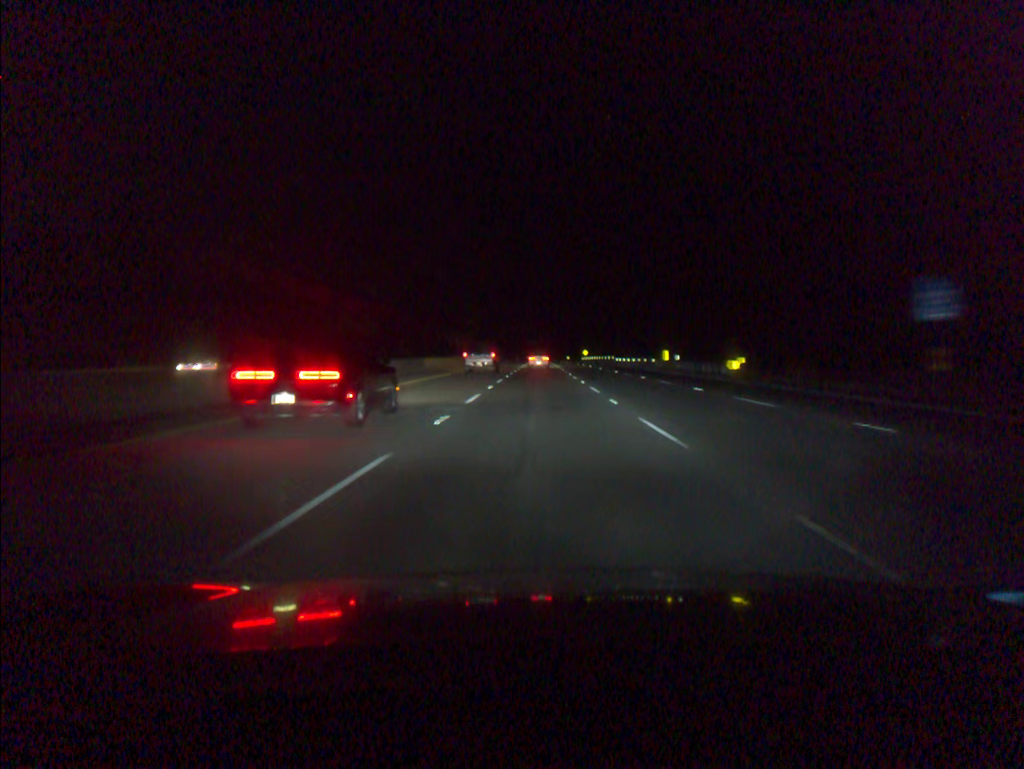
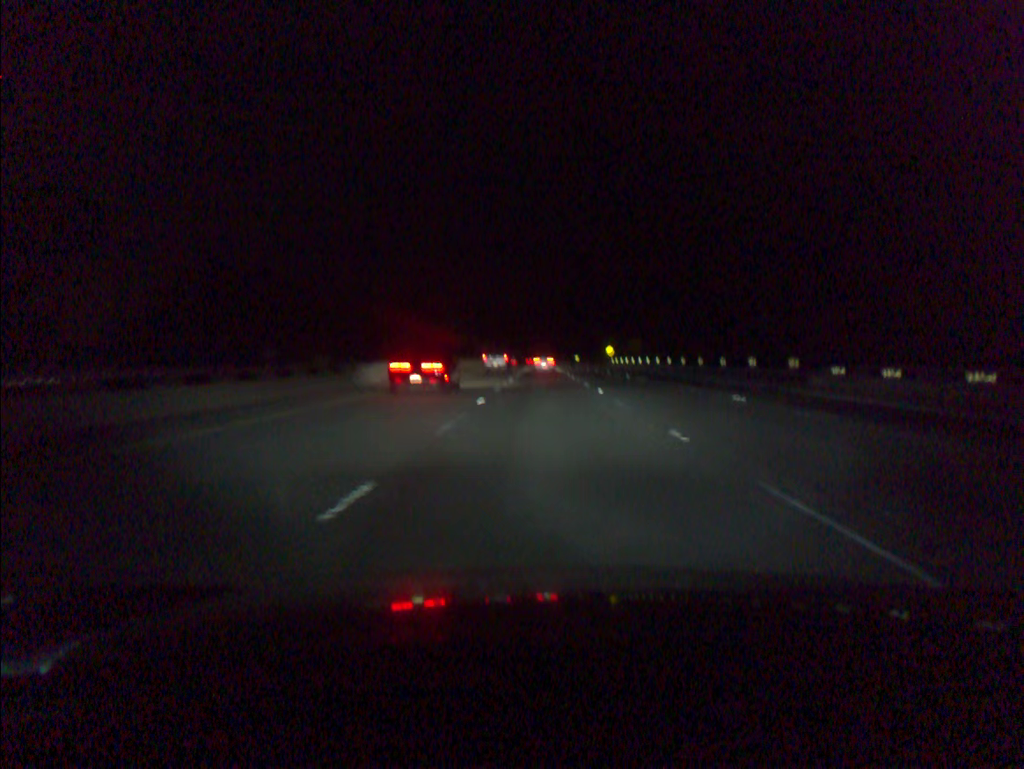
(-0.3, +94.4) m; 0°
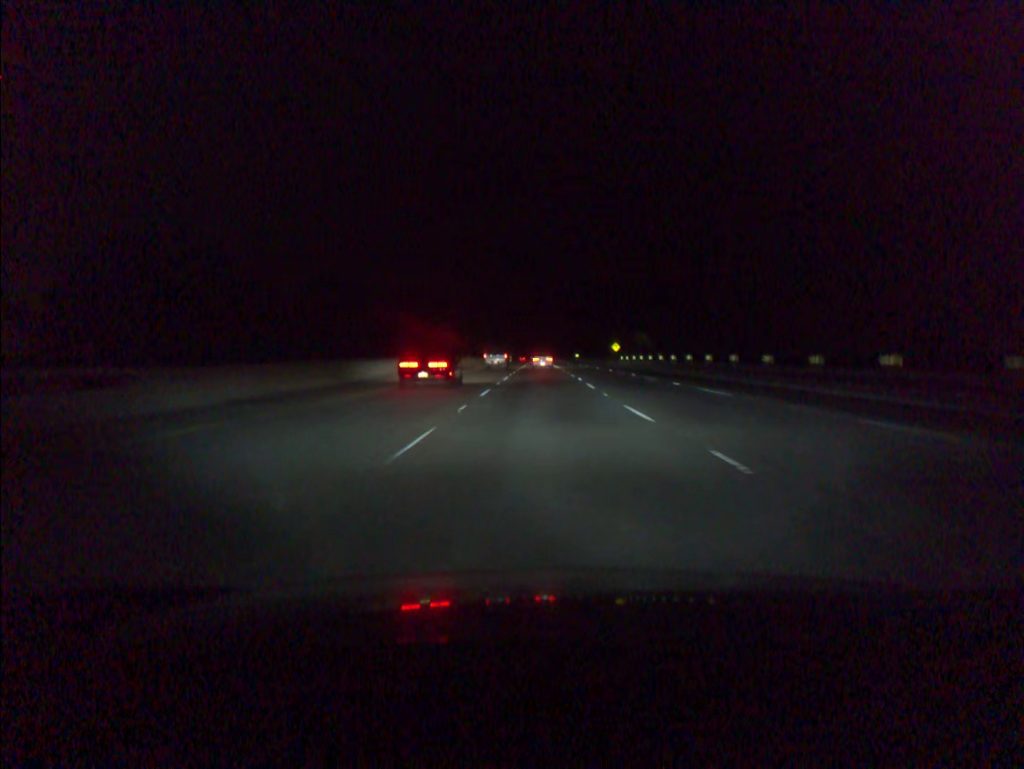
(0.0, +18.9) m; 0°
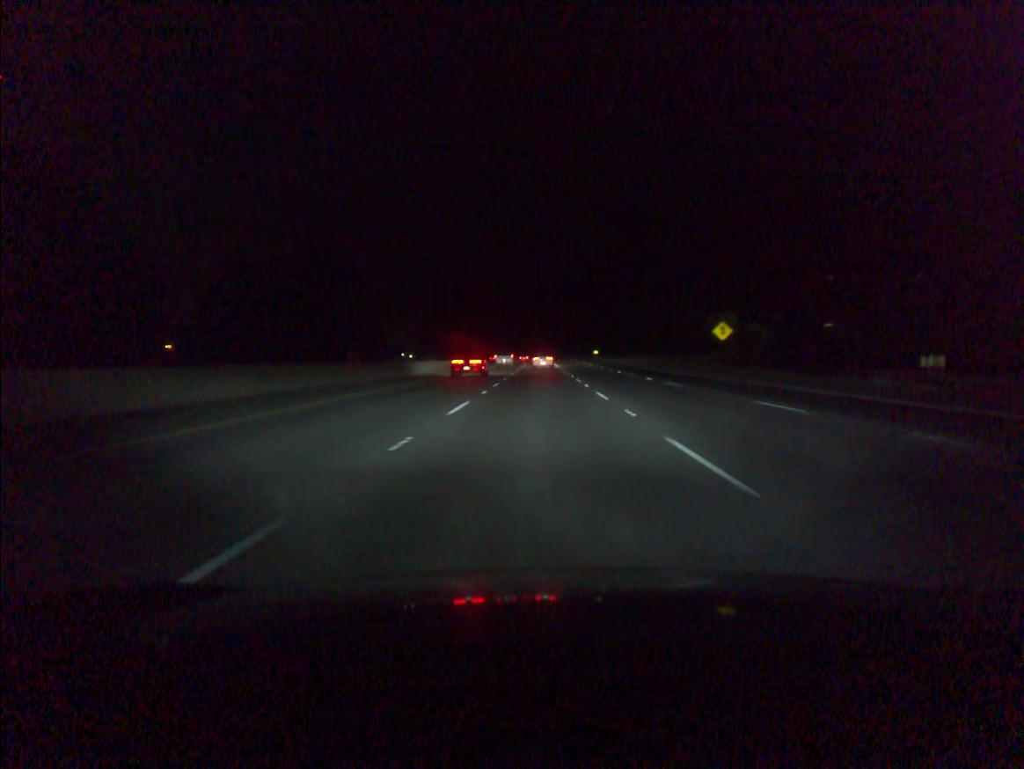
(-0.1, +94.4) m; 0°
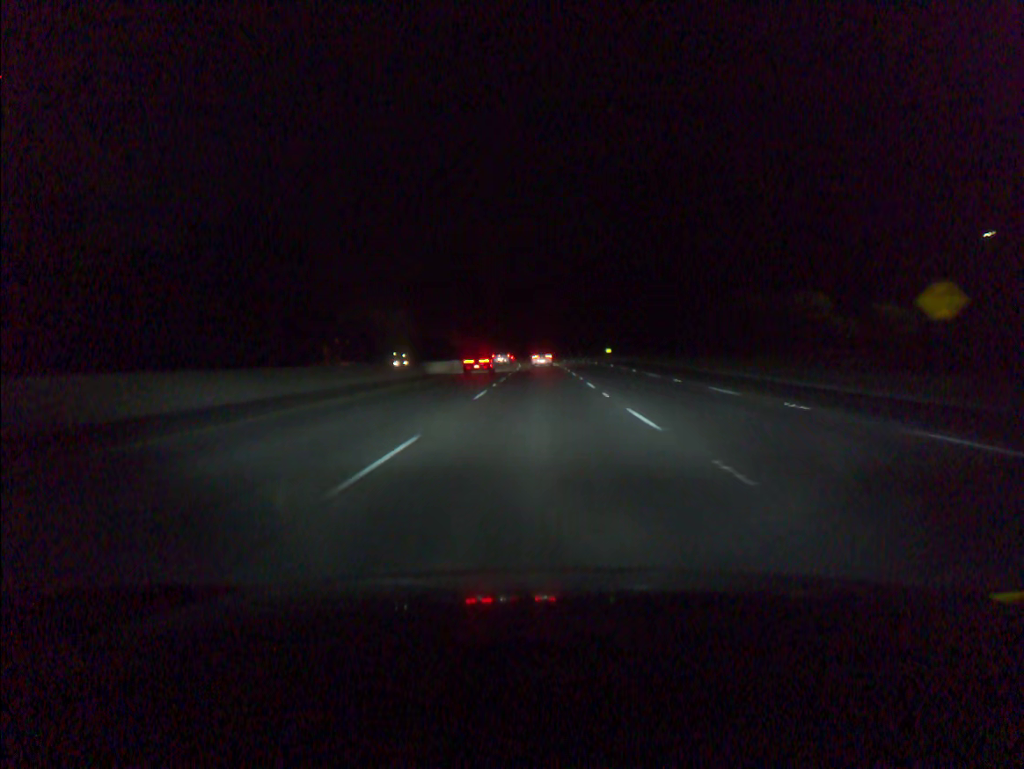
(-0.1, +37.8) m; 0°
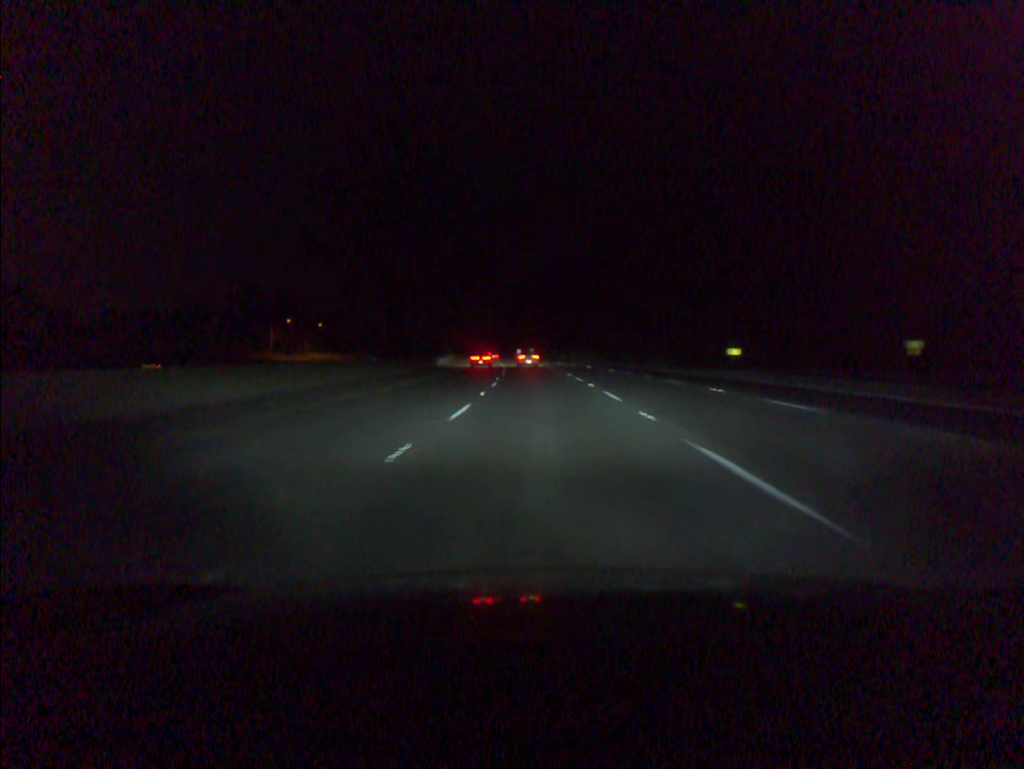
(-0.7, +94.6) m; -3°
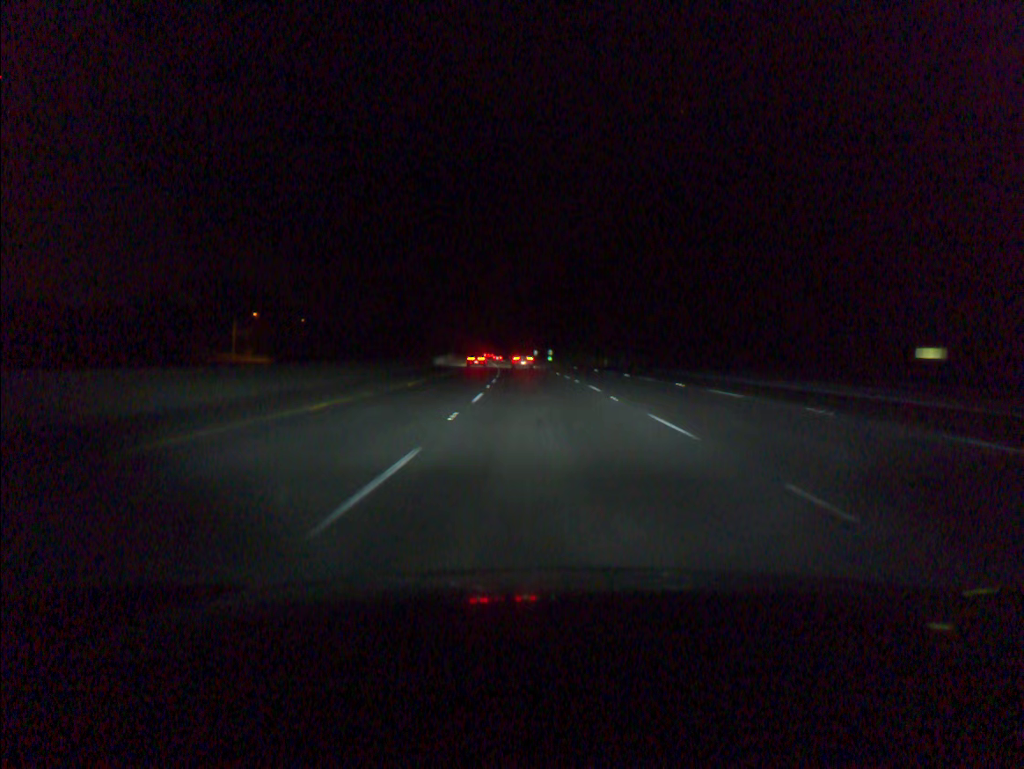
(-0.4, +38.0) m; -1°
